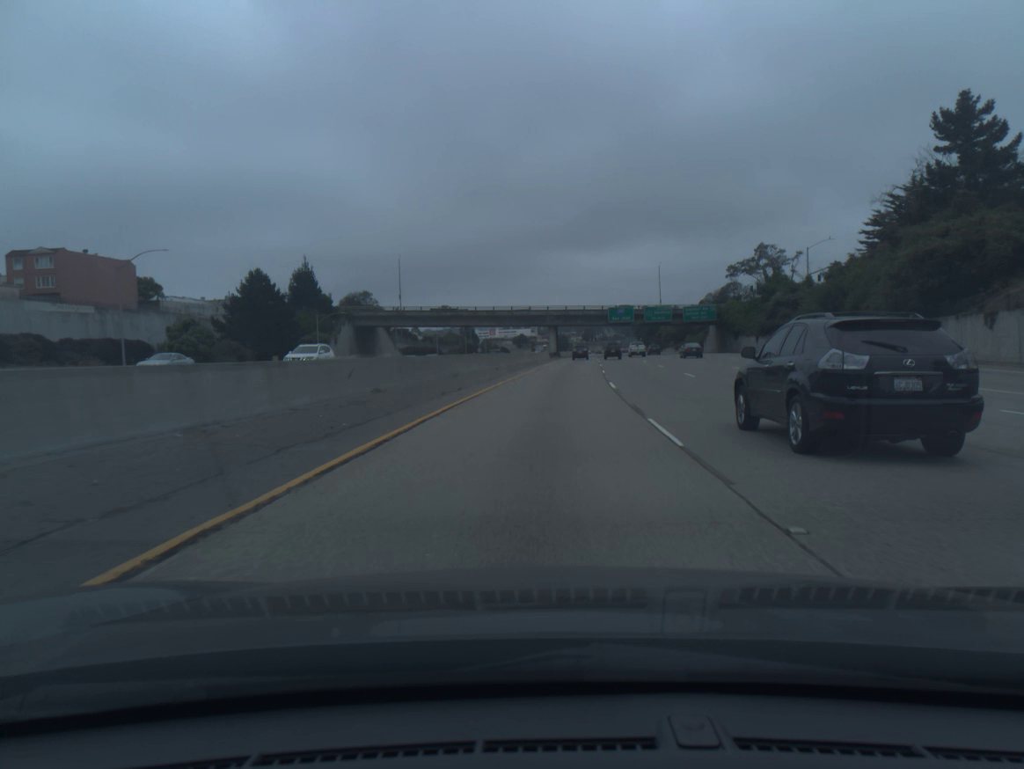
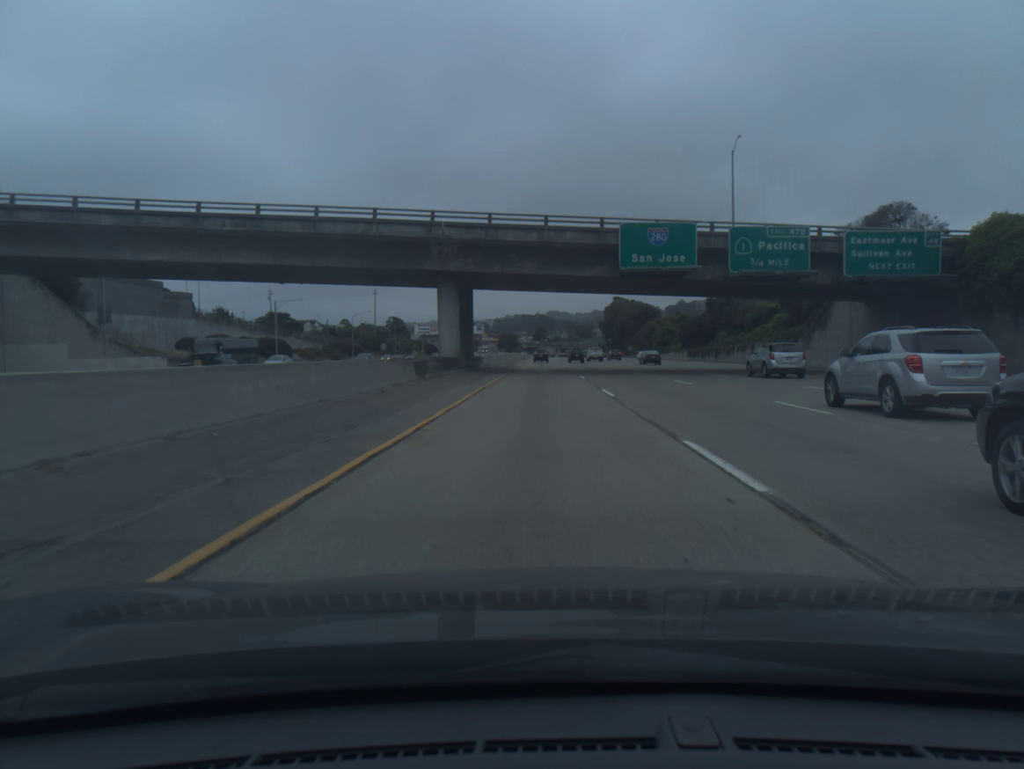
(+4.6, +91.5) m; +4°
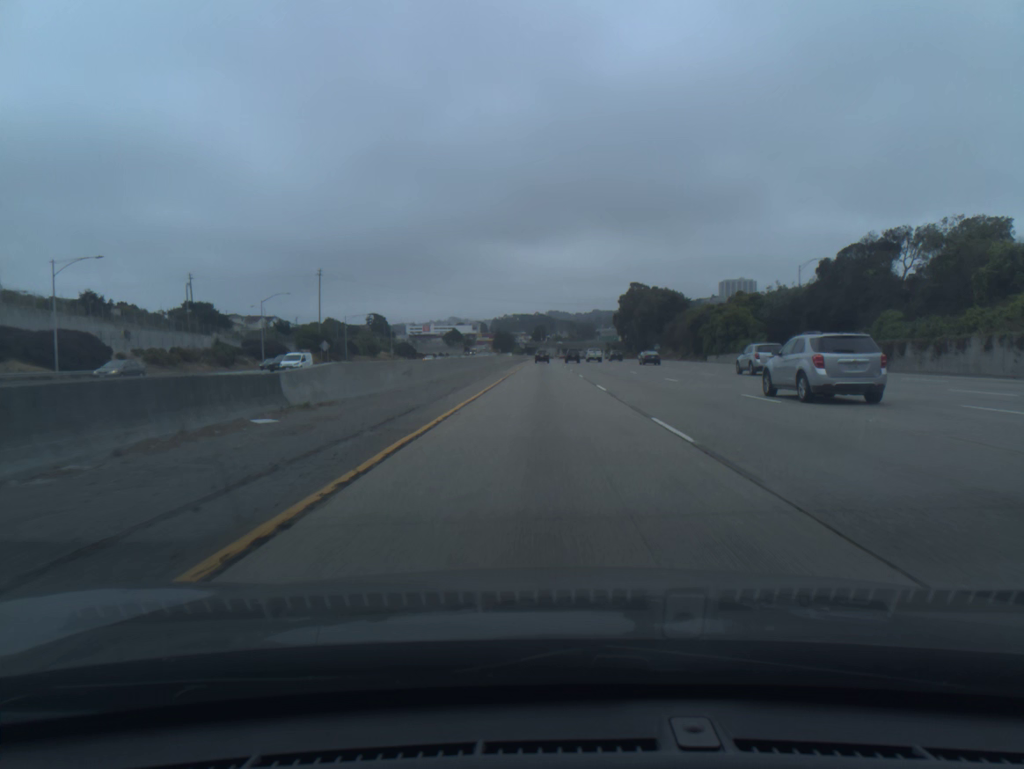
(-0.1, +55.0) m; 0°
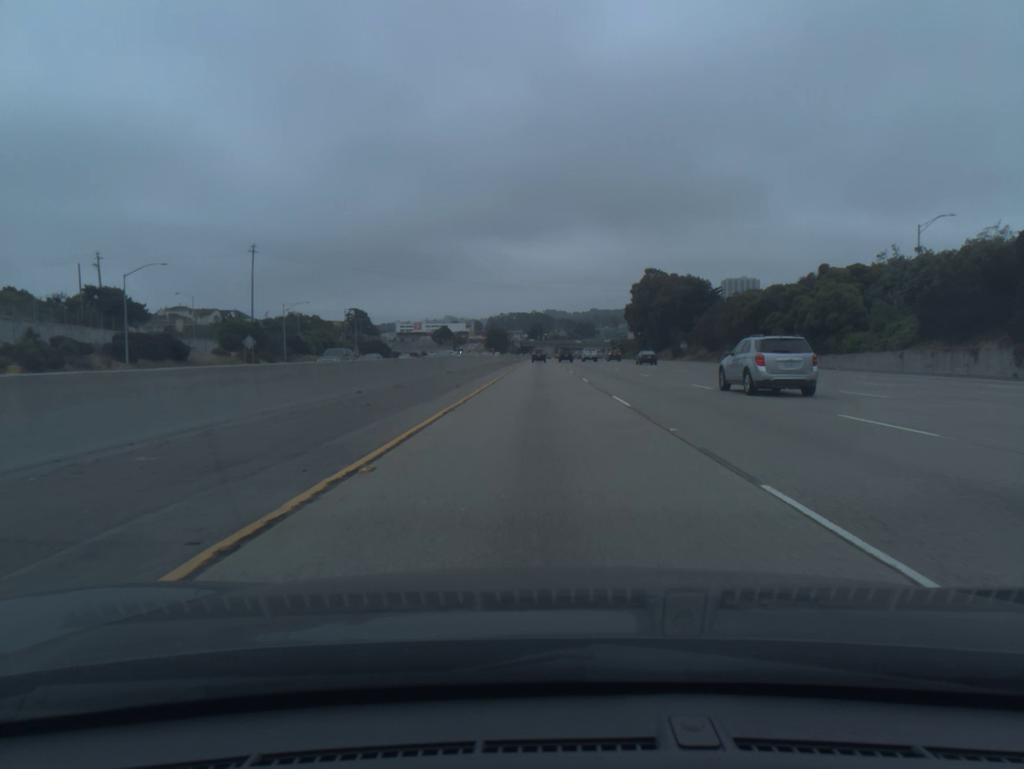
(+0.1, +36.7) m; 0°
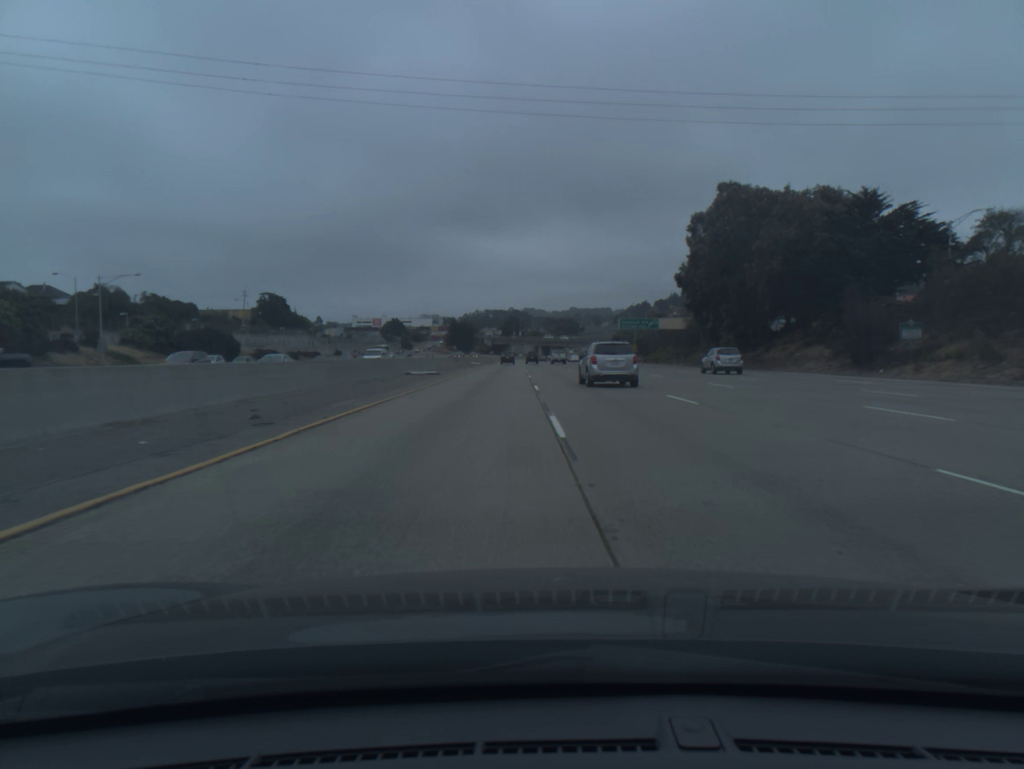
(+1.0, +94.4) m; +2°
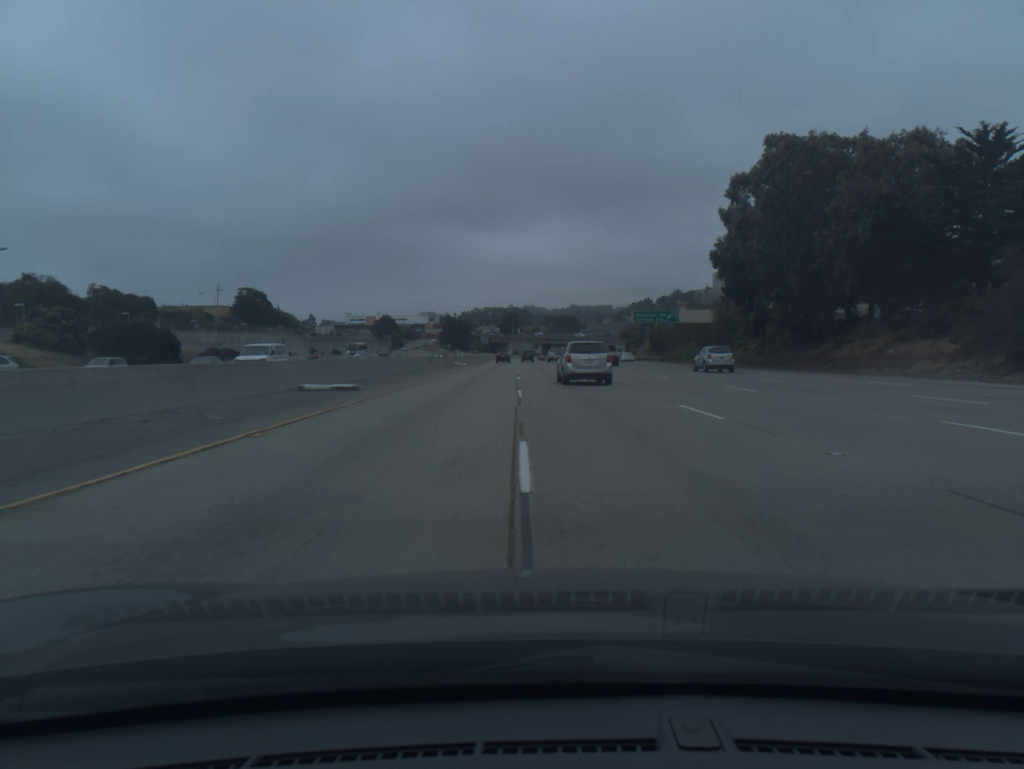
(0.0, +19.3) m; 0°
